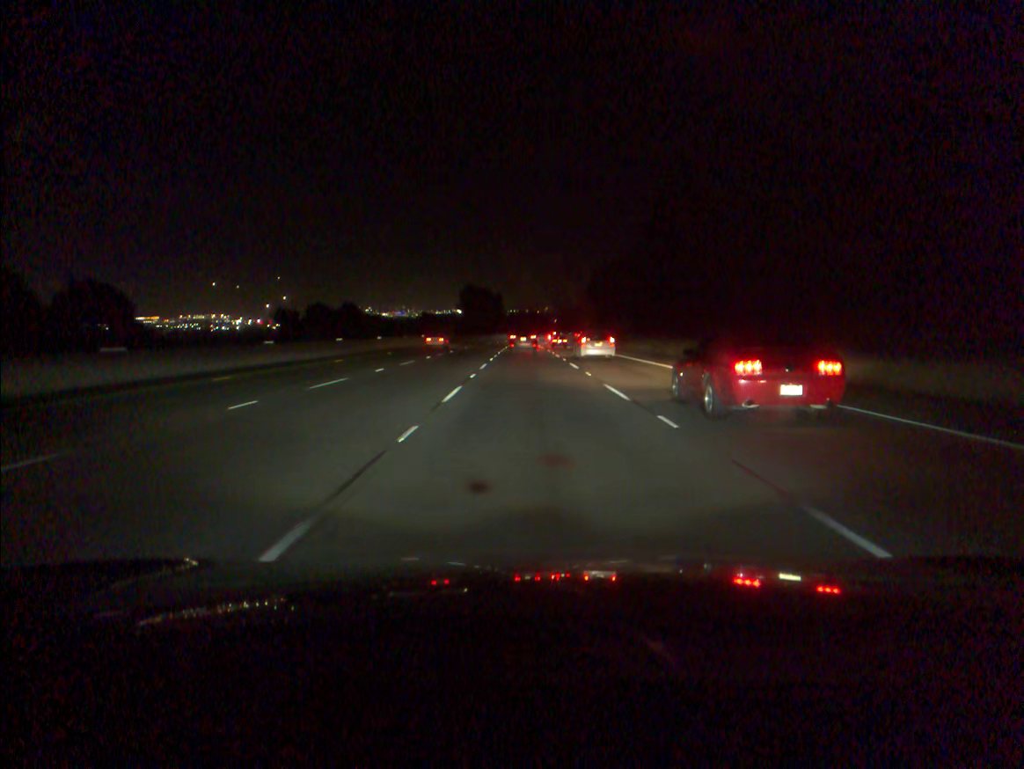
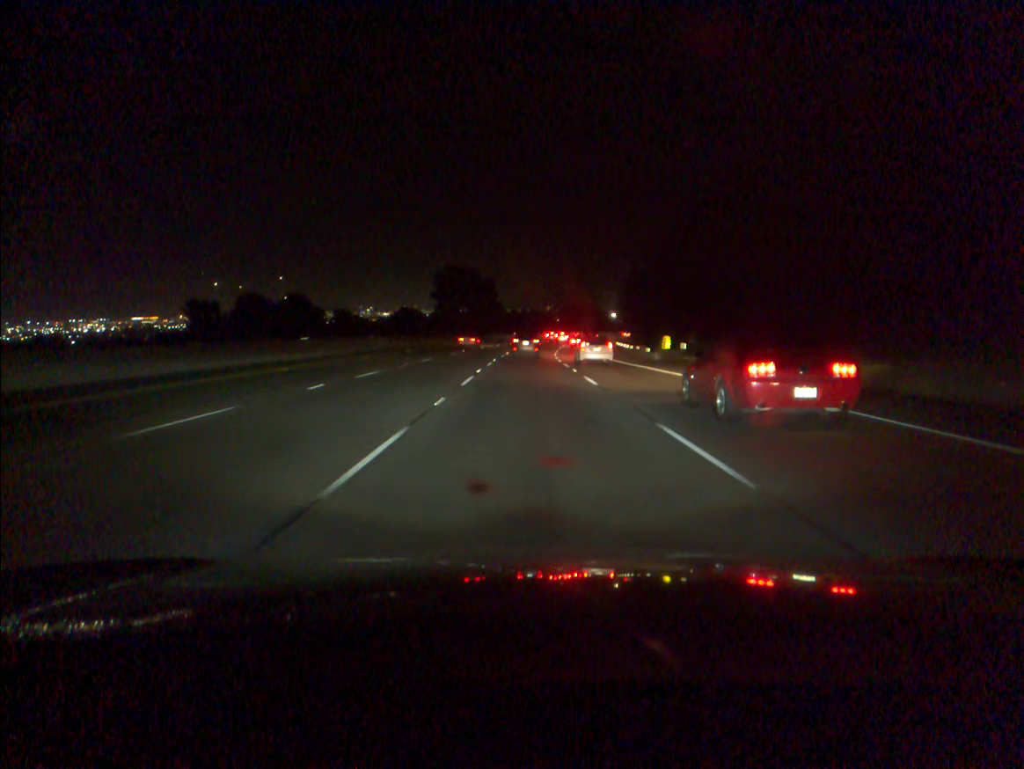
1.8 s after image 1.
(-0.1, +52.6) m; 0°
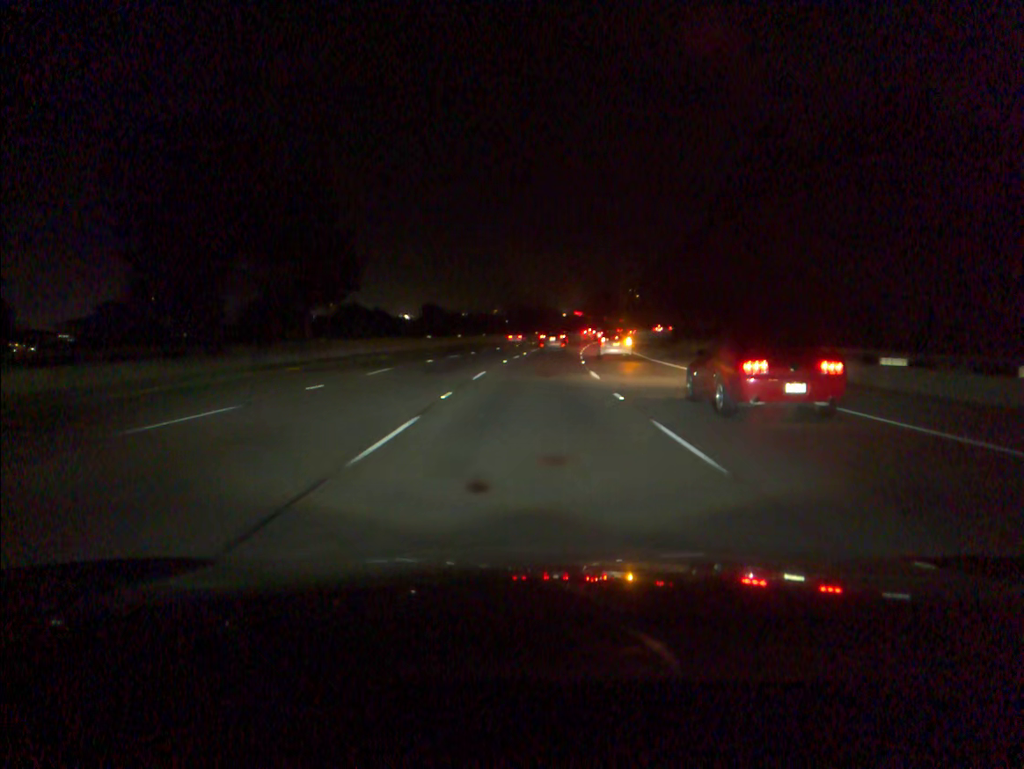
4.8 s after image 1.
(+2.0, +87.4) m; +4°
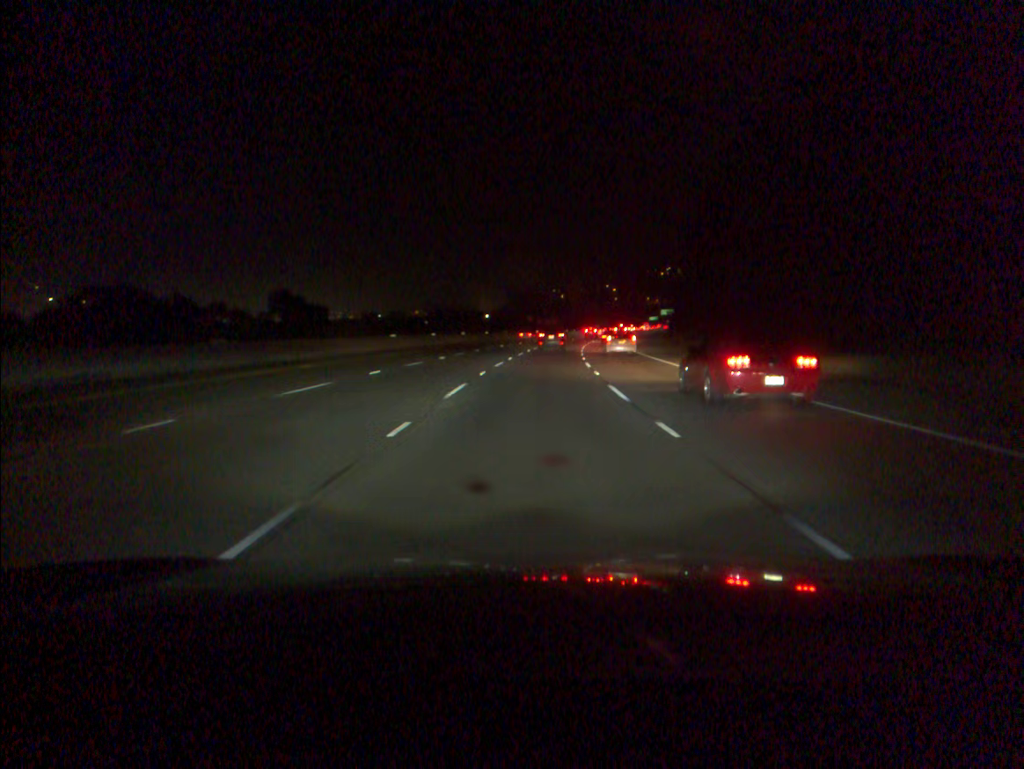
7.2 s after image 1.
(+3.4, +70.5) m; +6°
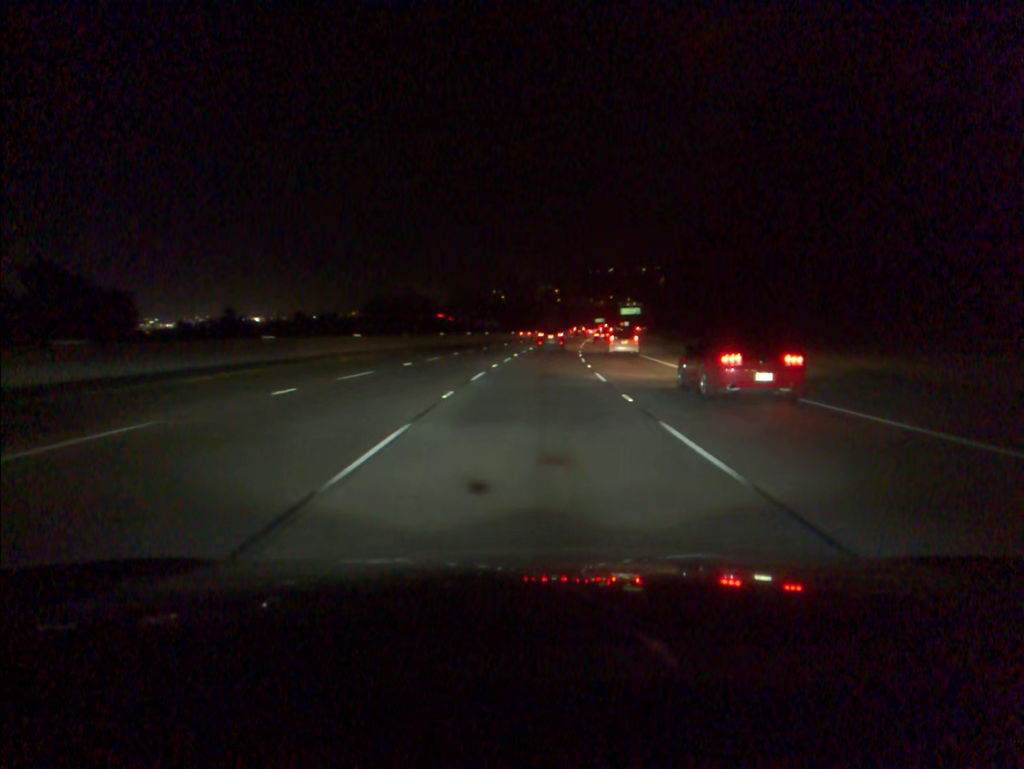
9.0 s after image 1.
(+1.8, +52.9) m; +4°
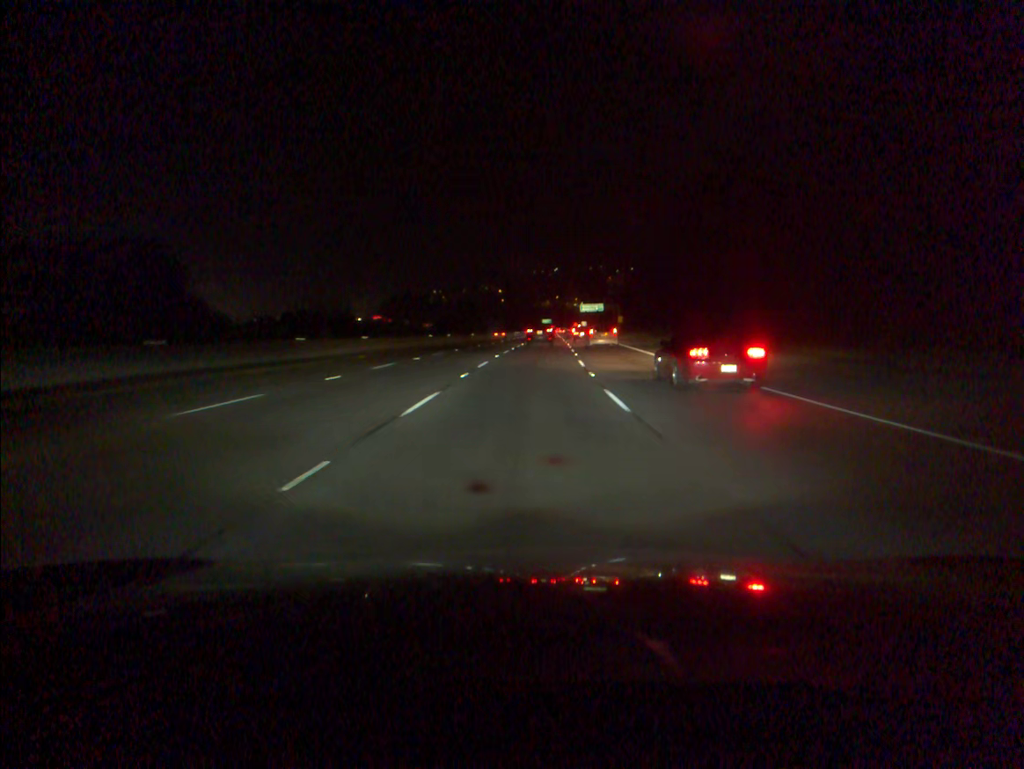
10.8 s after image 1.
(+2.0, +52.7) m; +4°
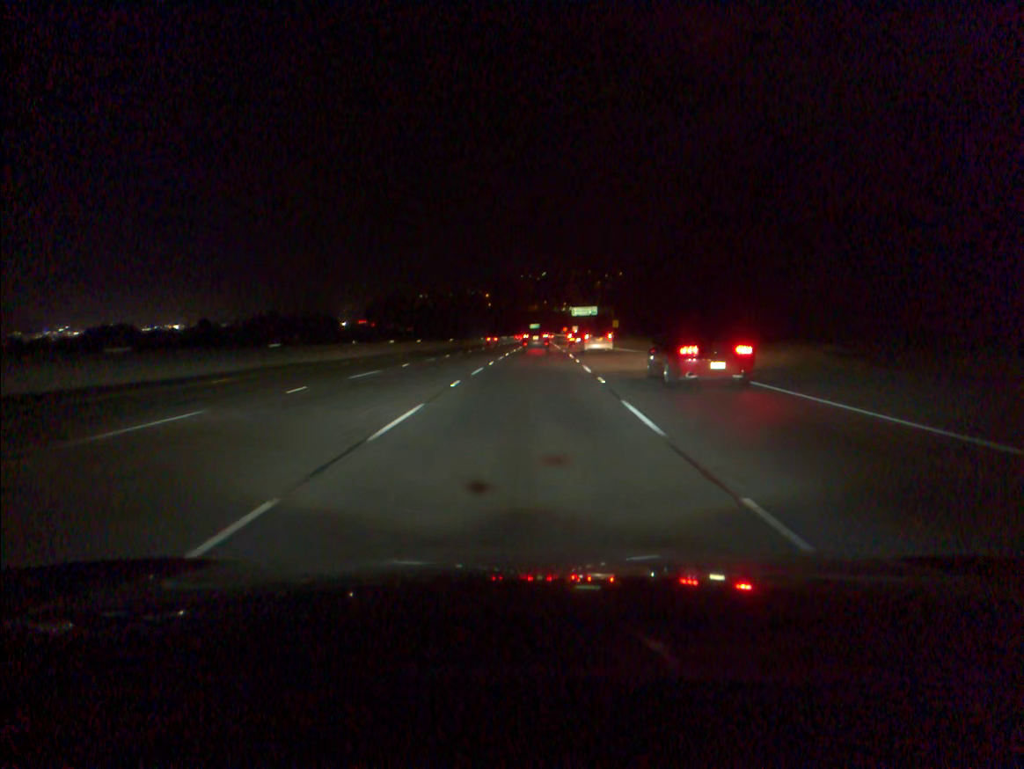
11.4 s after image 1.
(+0.1, +17.5) m; +1°
